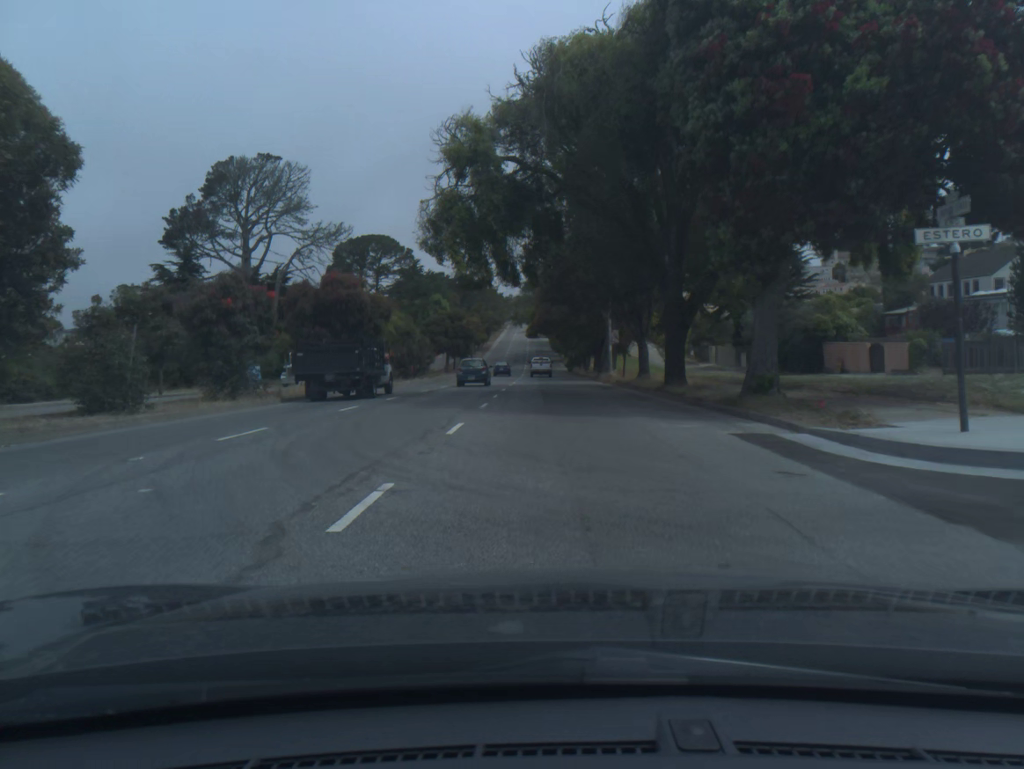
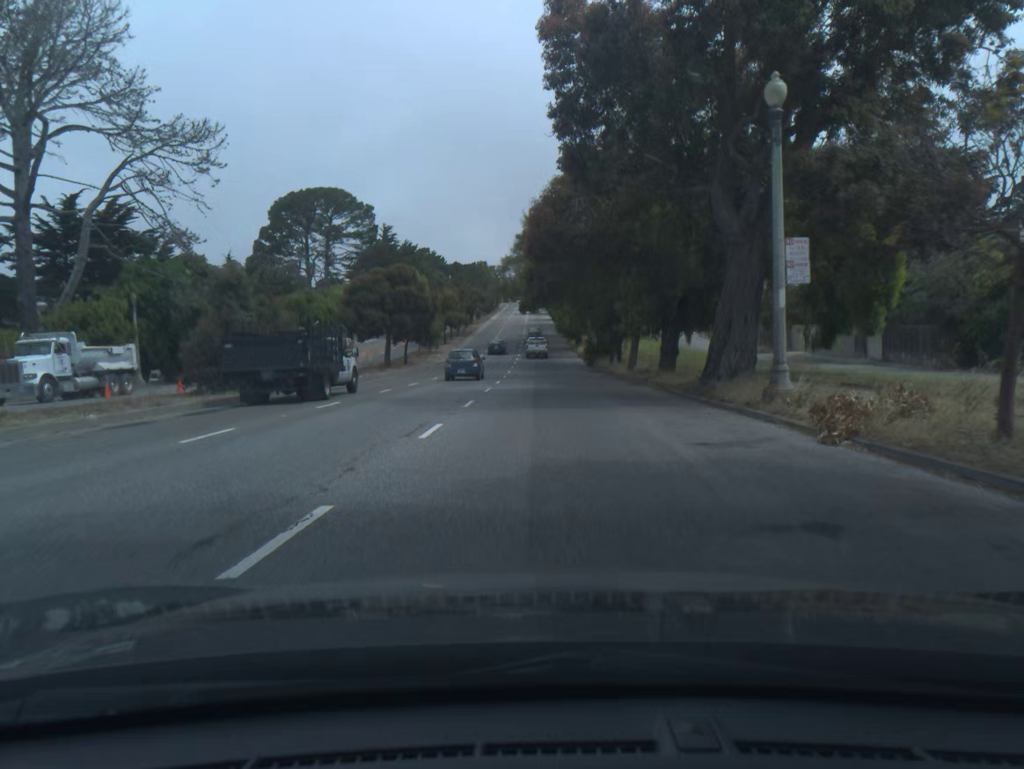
(-0.1, +37.3) m; 0°
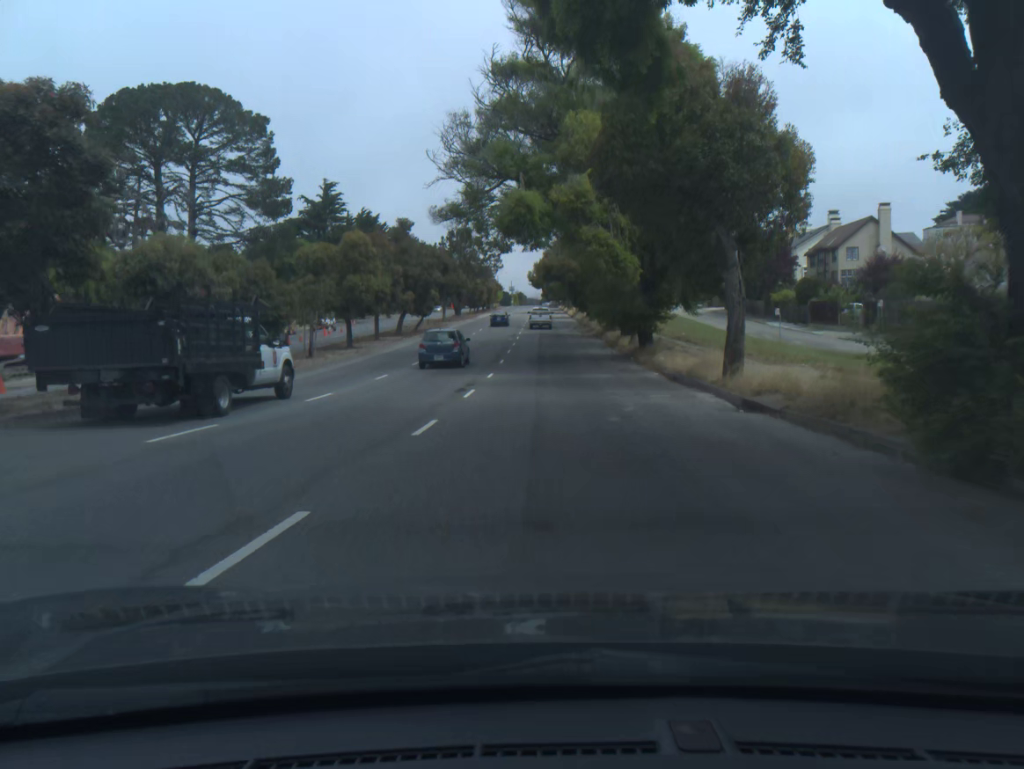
(-0.2, +51.5) m; -1°
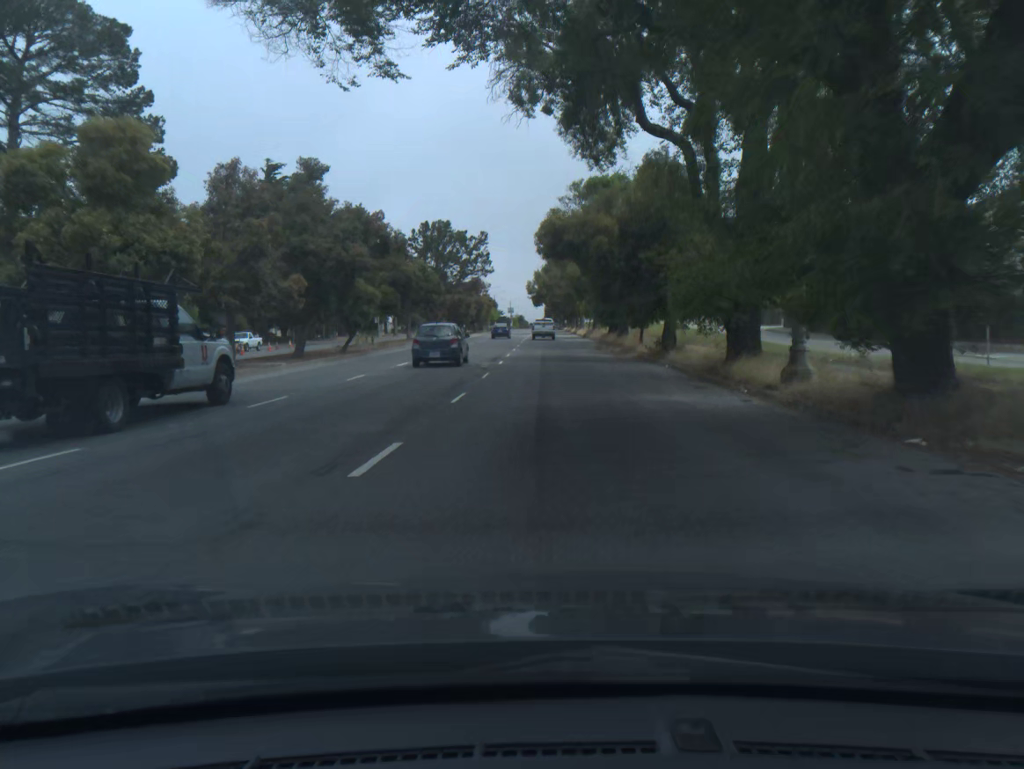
(-0.1, +25.7) m; 0°
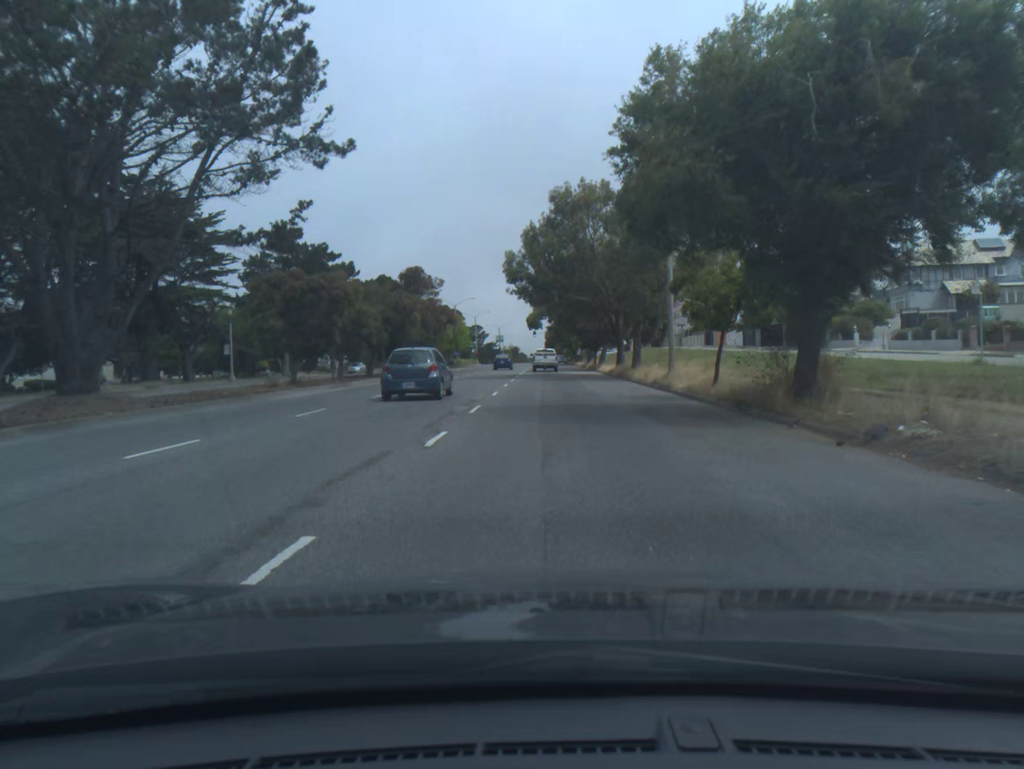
(+0.2, +62.0) m; 0°
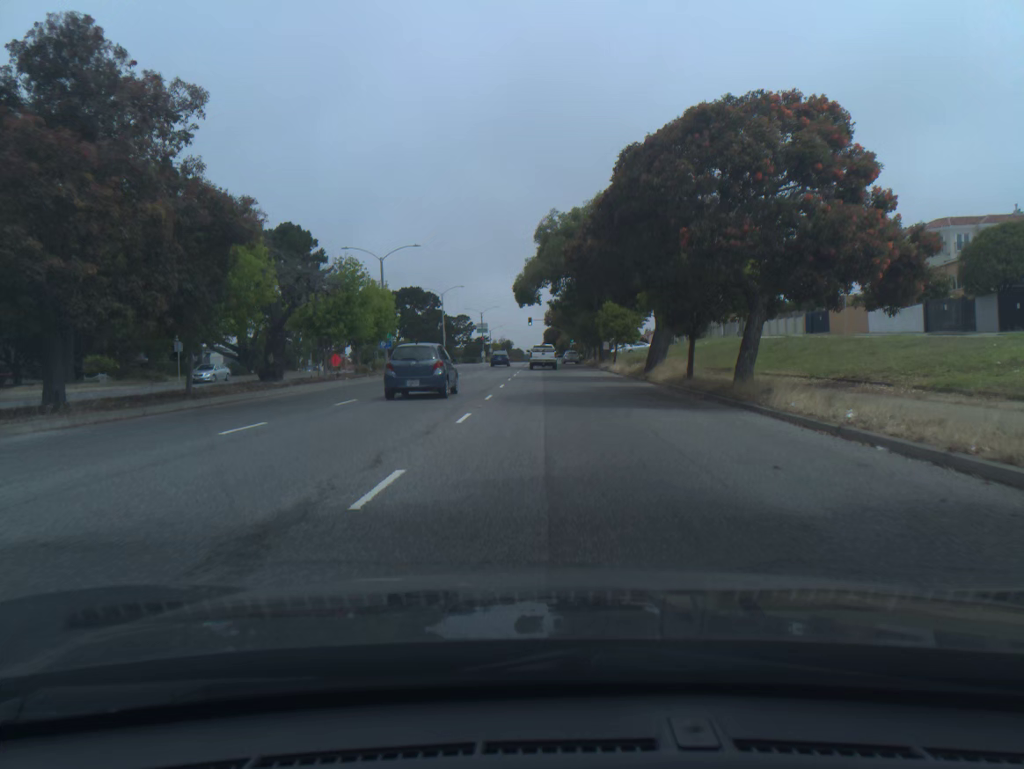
(+0.1, +47.5) m; 0°
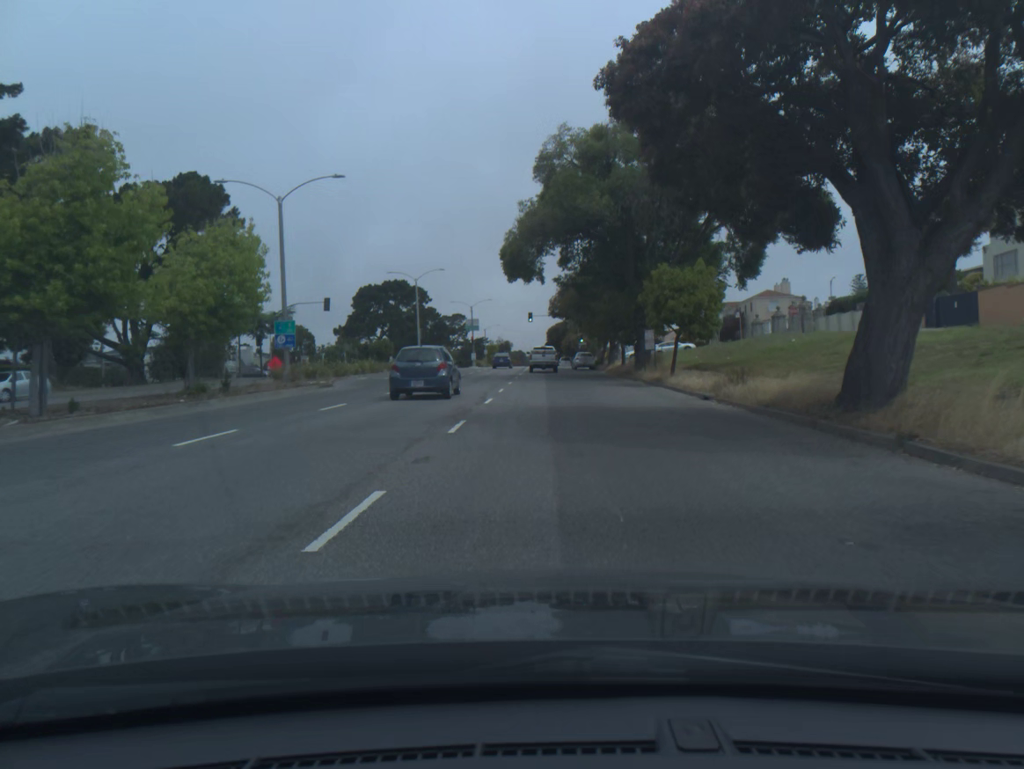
(-0.1, +23.3) m; 0°
